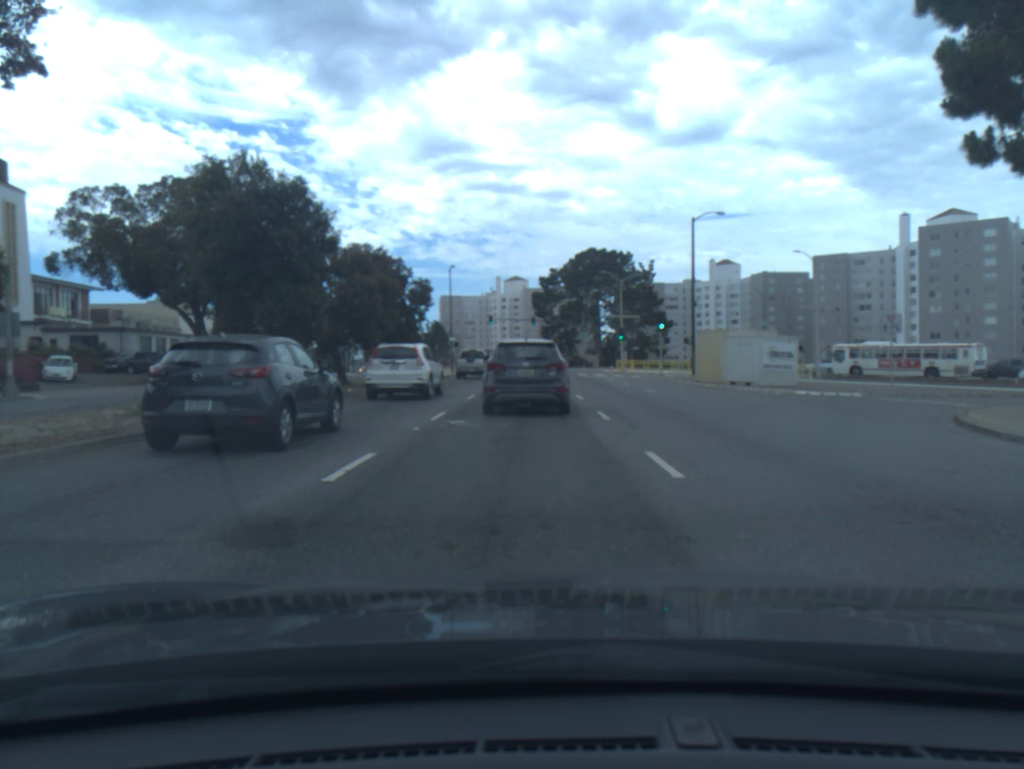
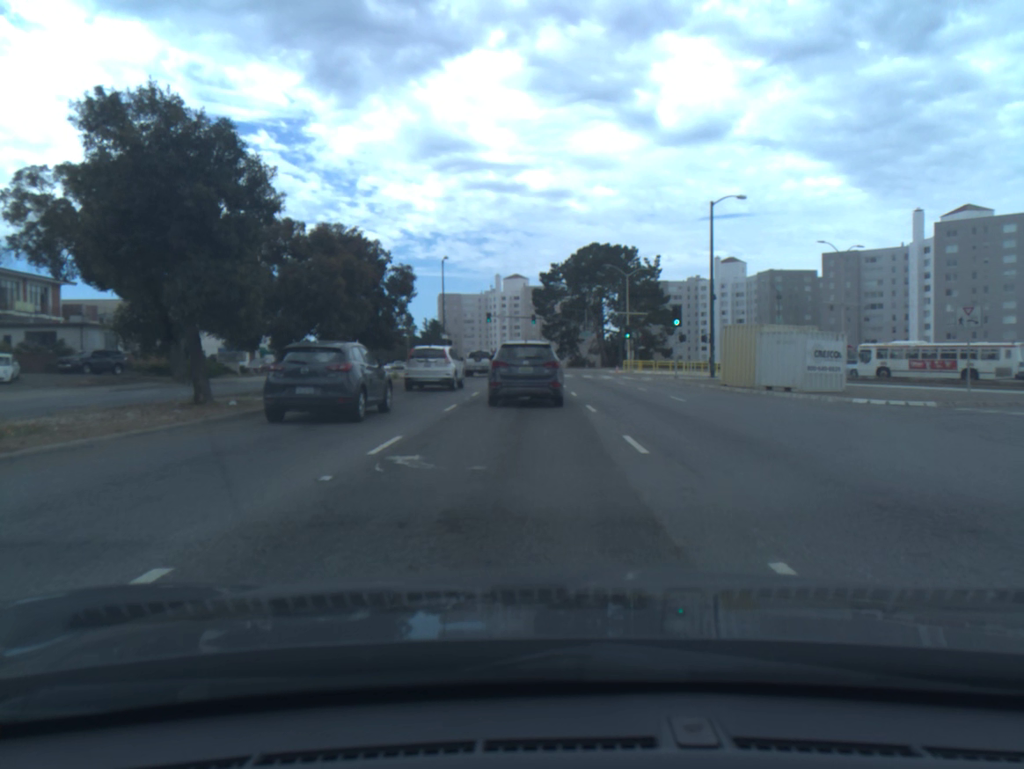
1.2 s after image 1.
(0.0, +5.4) m; 0°
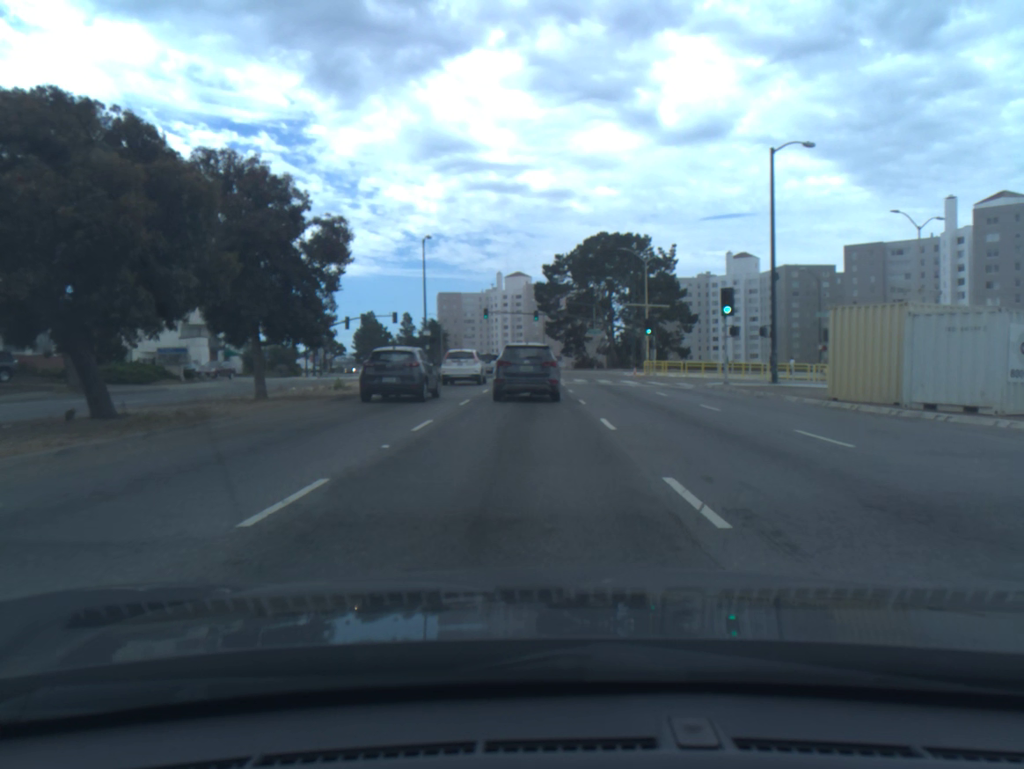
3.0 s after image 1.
(0.0, +12.1) m; 0°
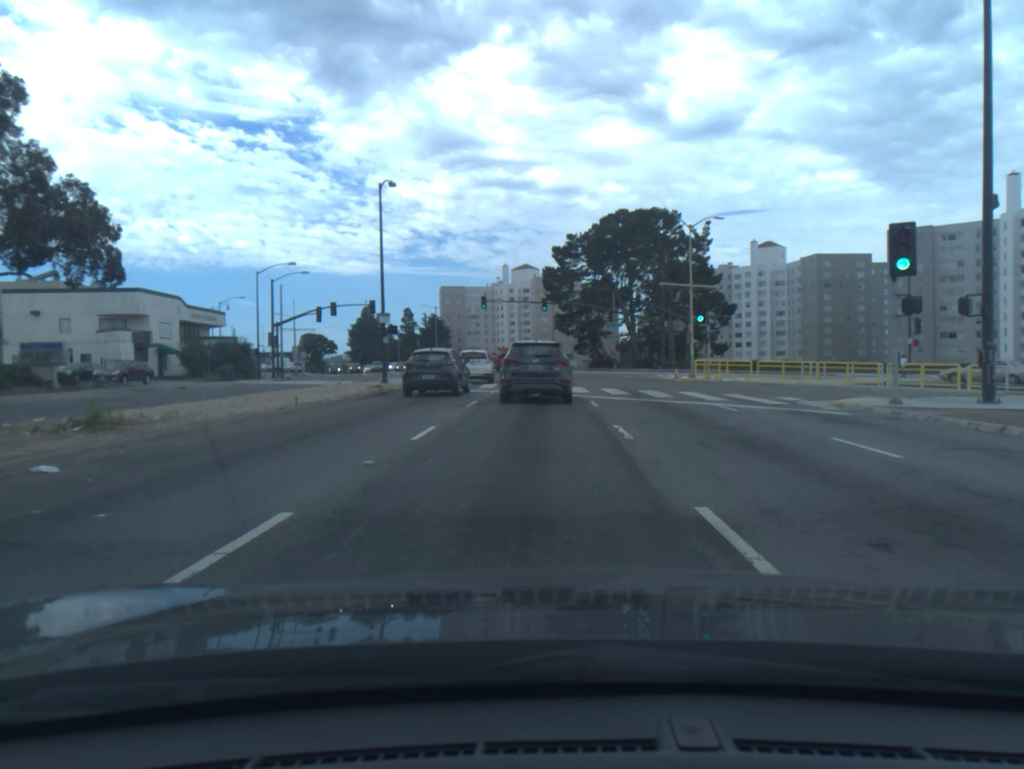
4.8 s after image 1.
(-0.1, +16.4) m; -1°
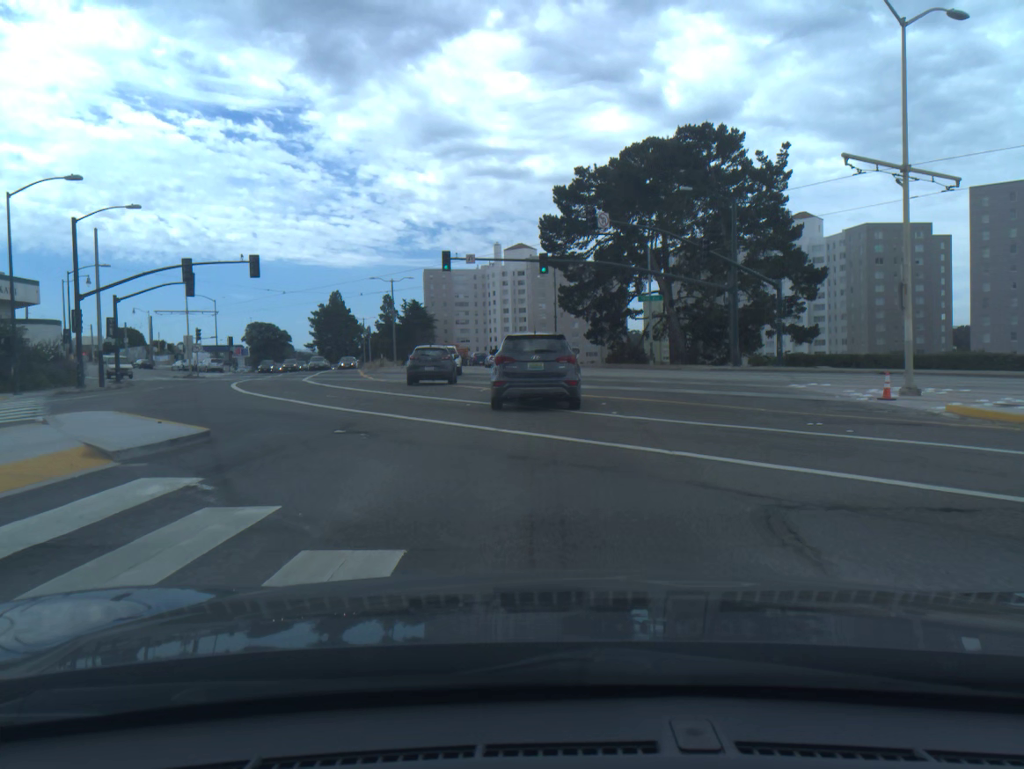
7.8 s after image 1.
(0.0, +30.6) m; 0°
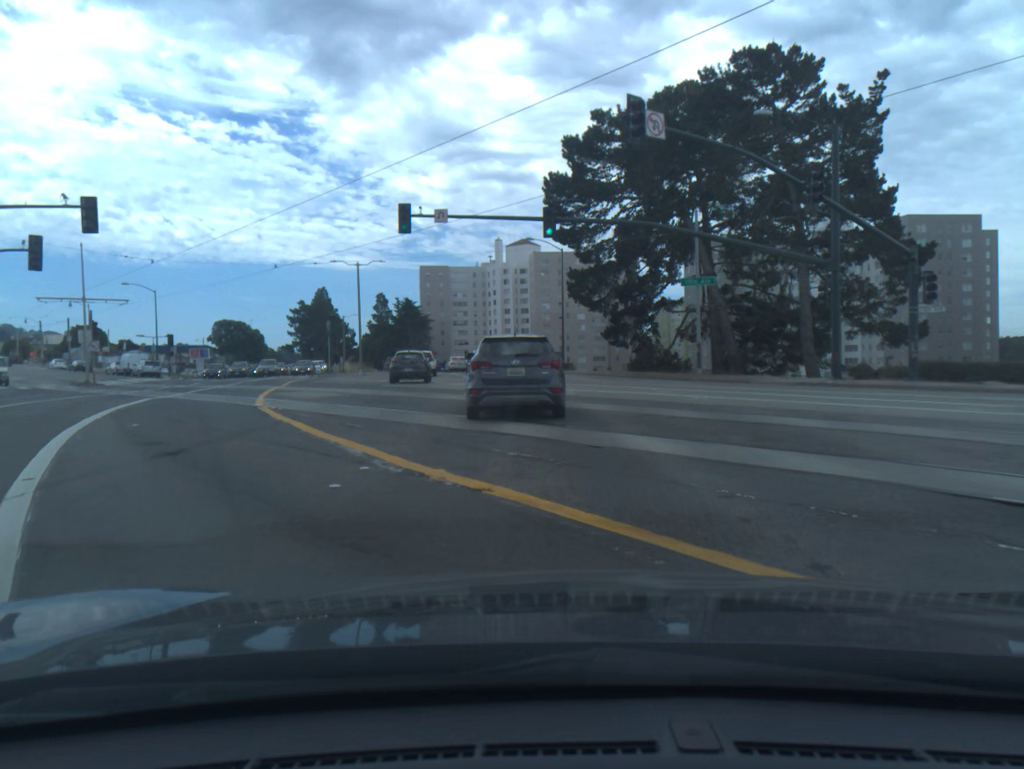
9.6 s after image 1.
(0.0, +17.2) m; -1°
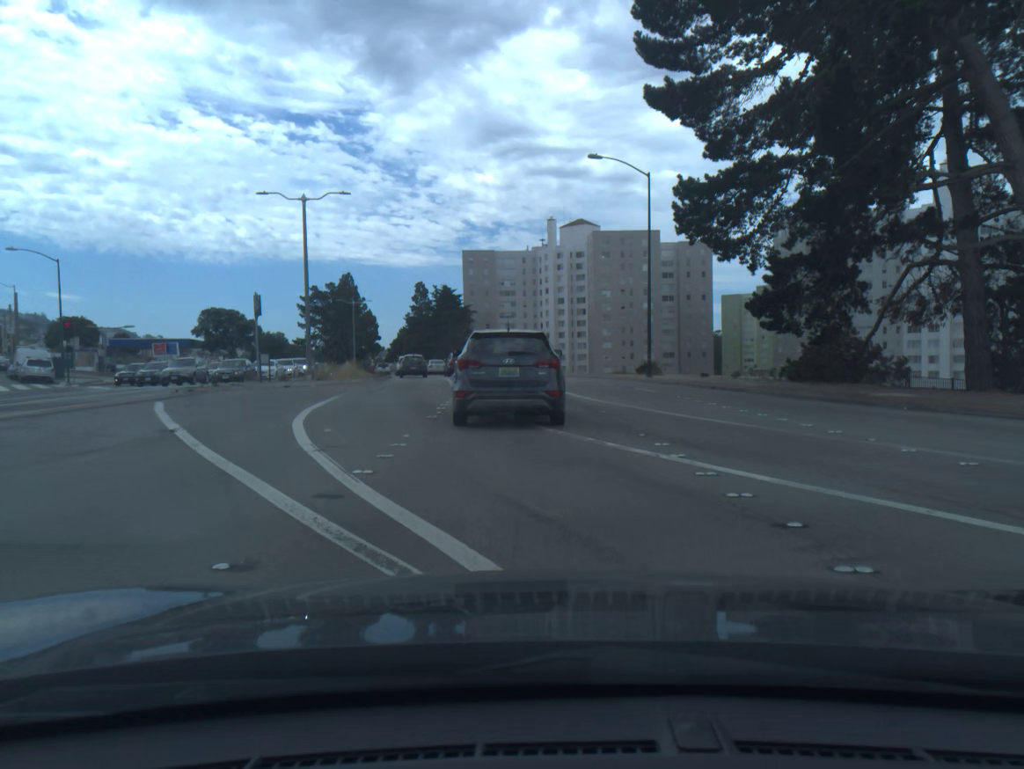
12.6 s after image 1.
(-0.7, +27.7) m; -4°
